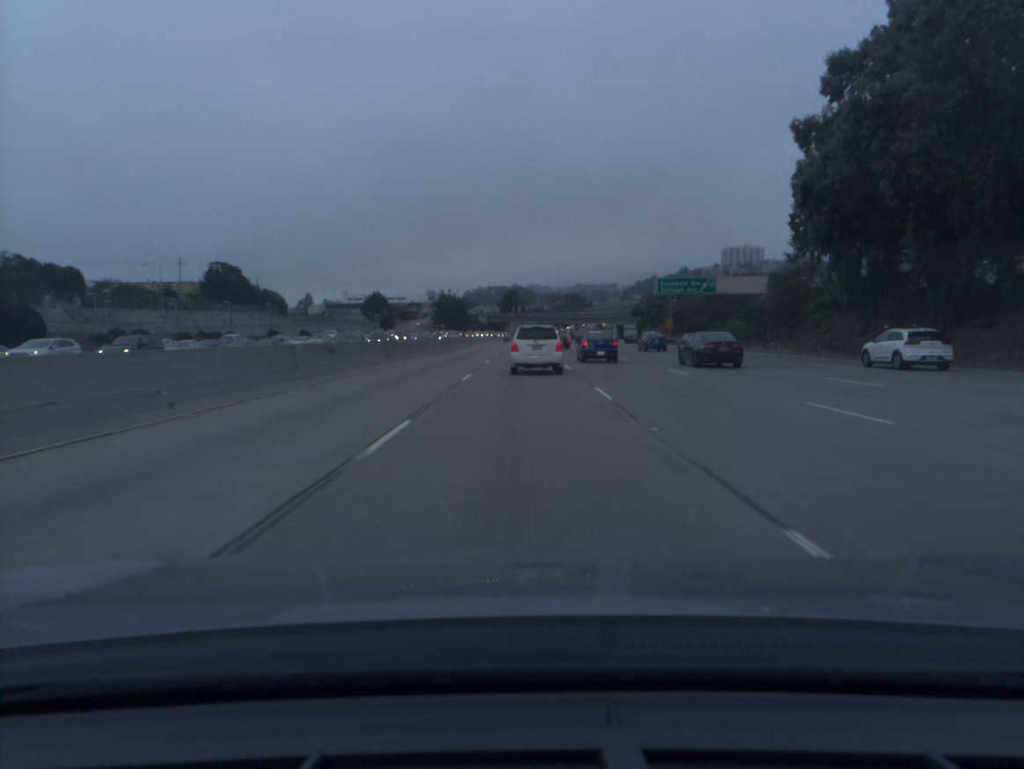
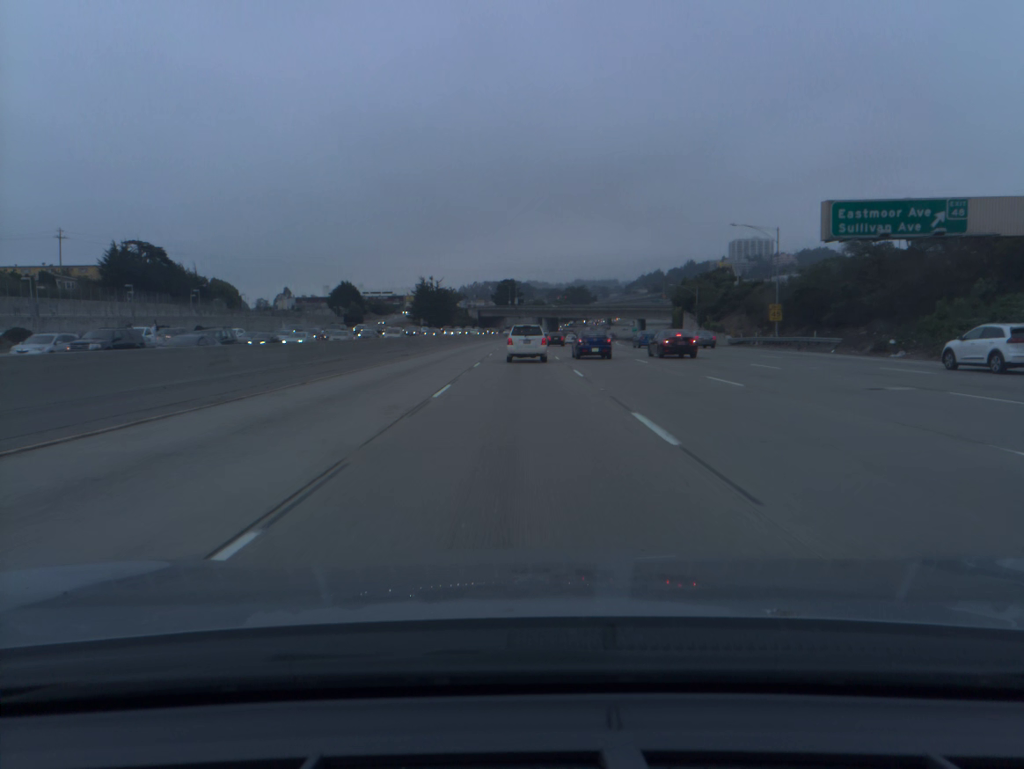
(+0.1, +50.7) m; 0°
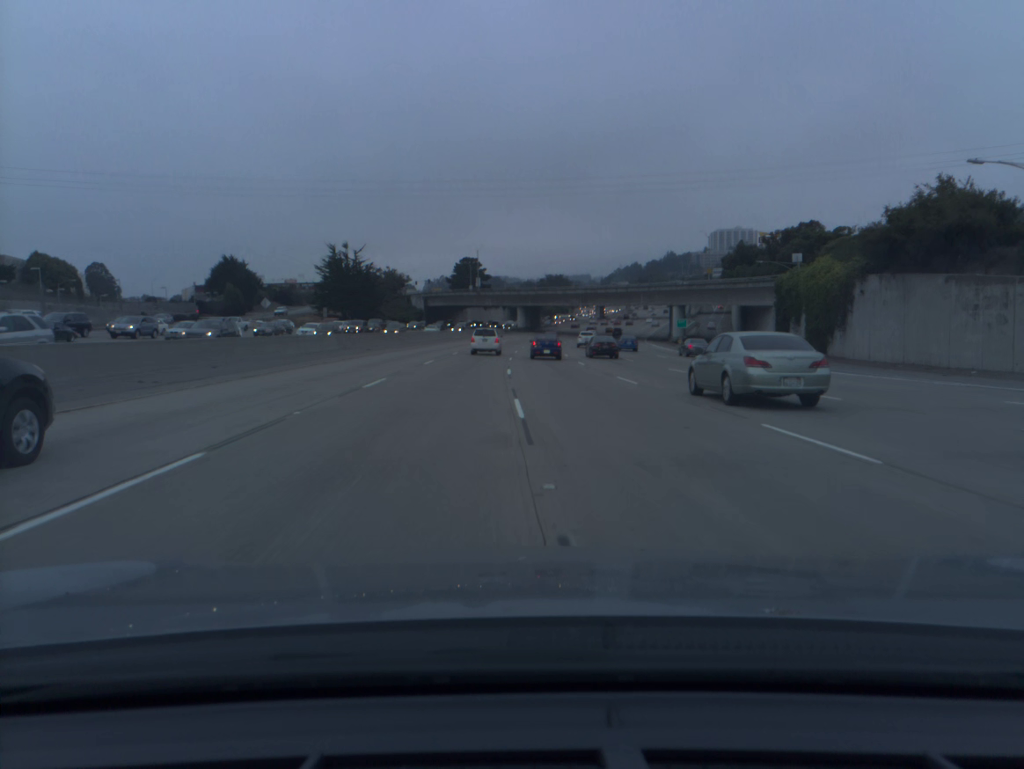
(+1.2, +84.4) m; +2°
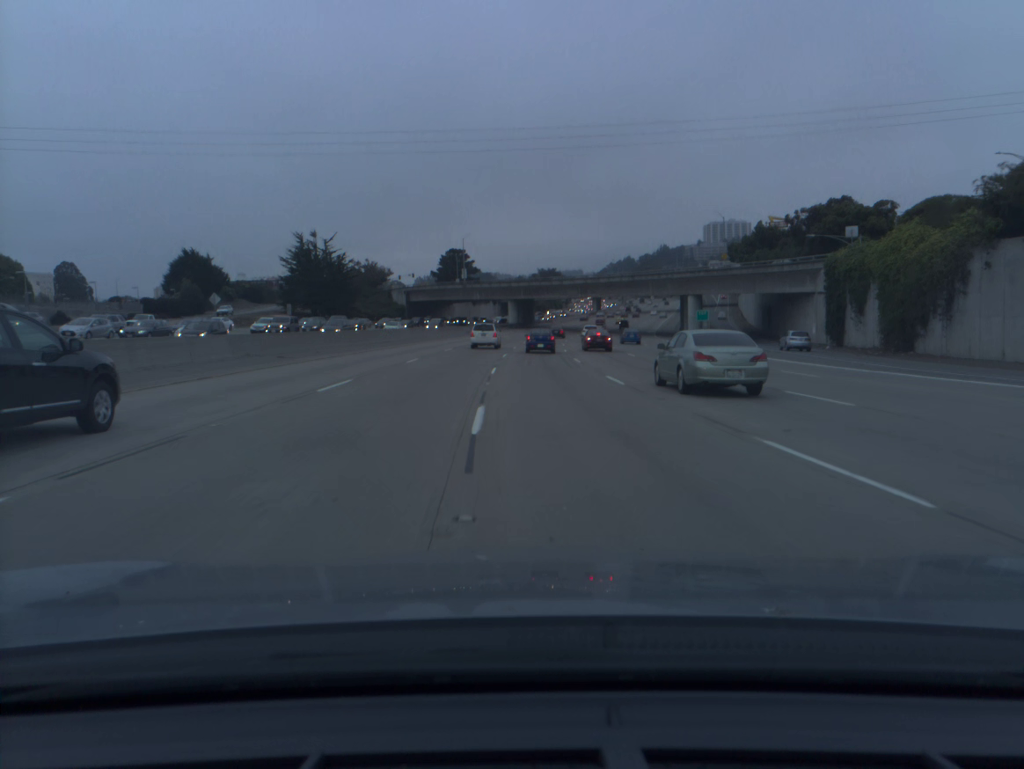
(+0.1, +16.9) m; +1°
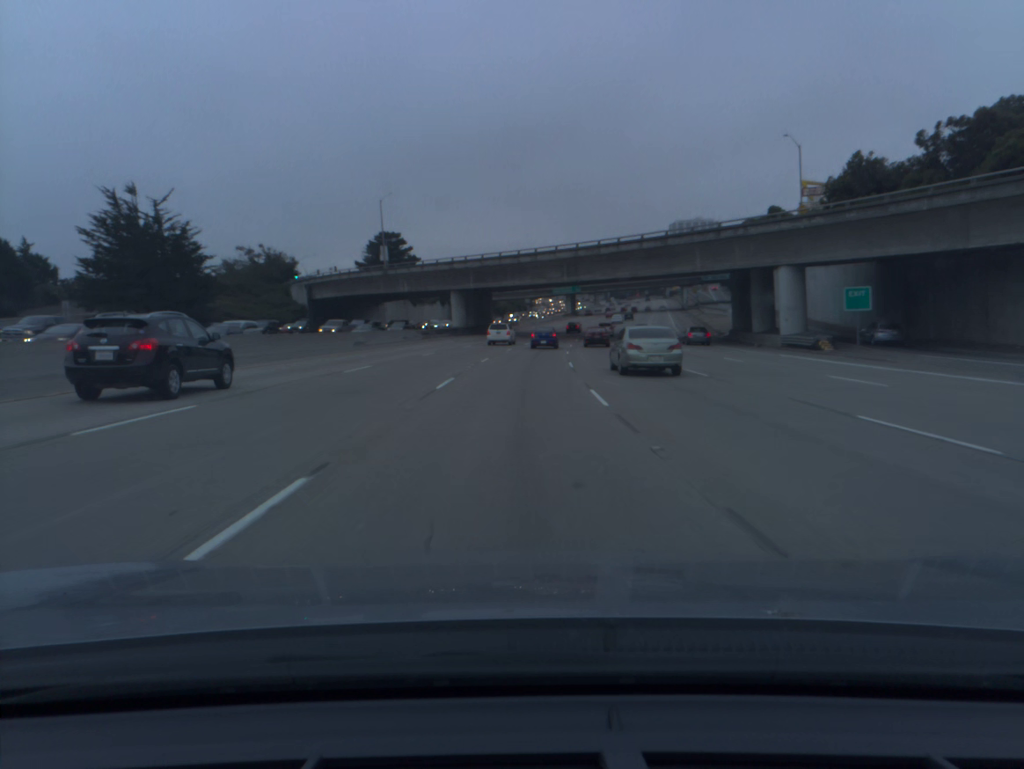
(+1.1, +50.7) m; +3°
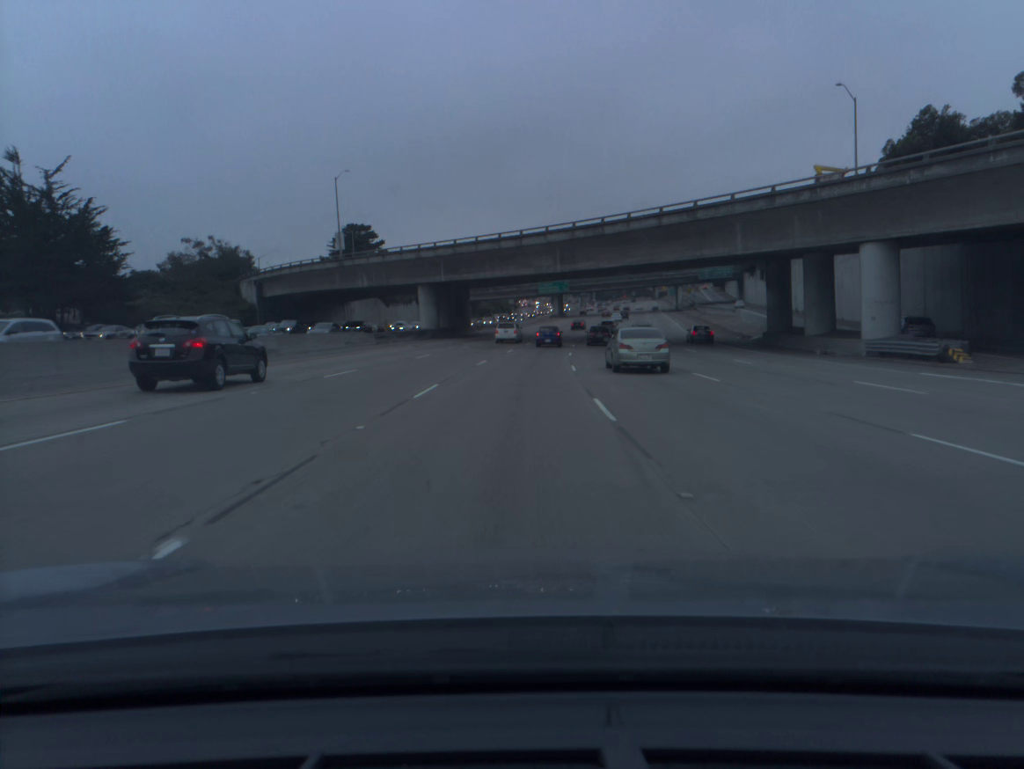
(+0.2, +16.9) m; +1°
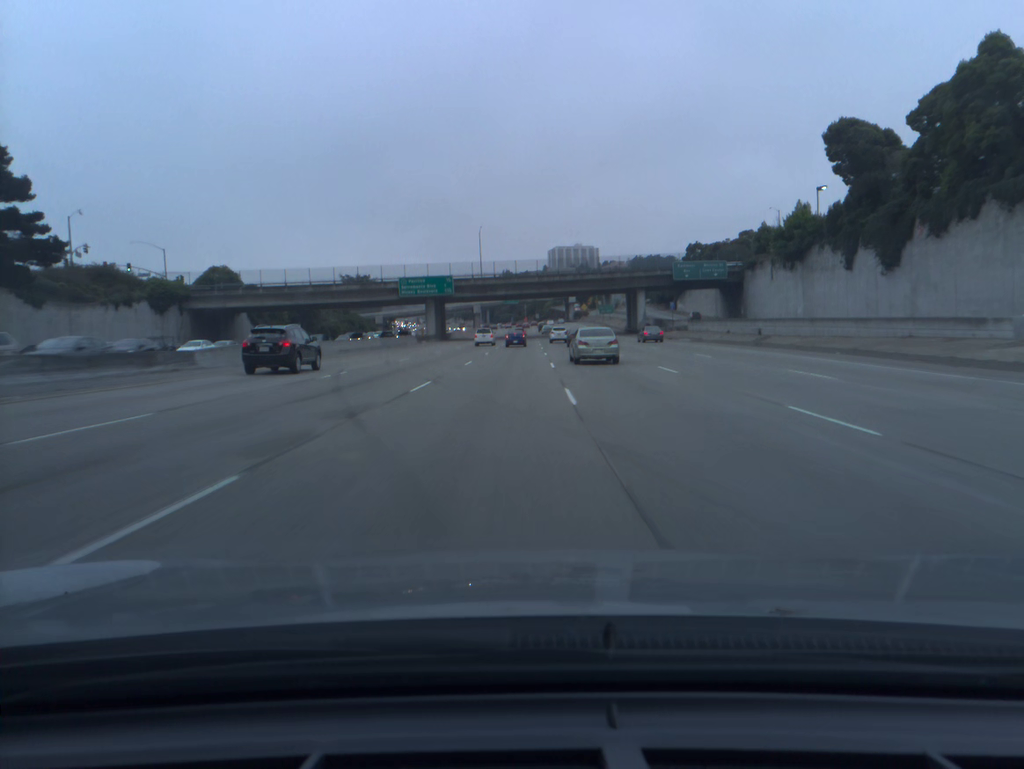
(+5.5, +84.6) m; +8°
